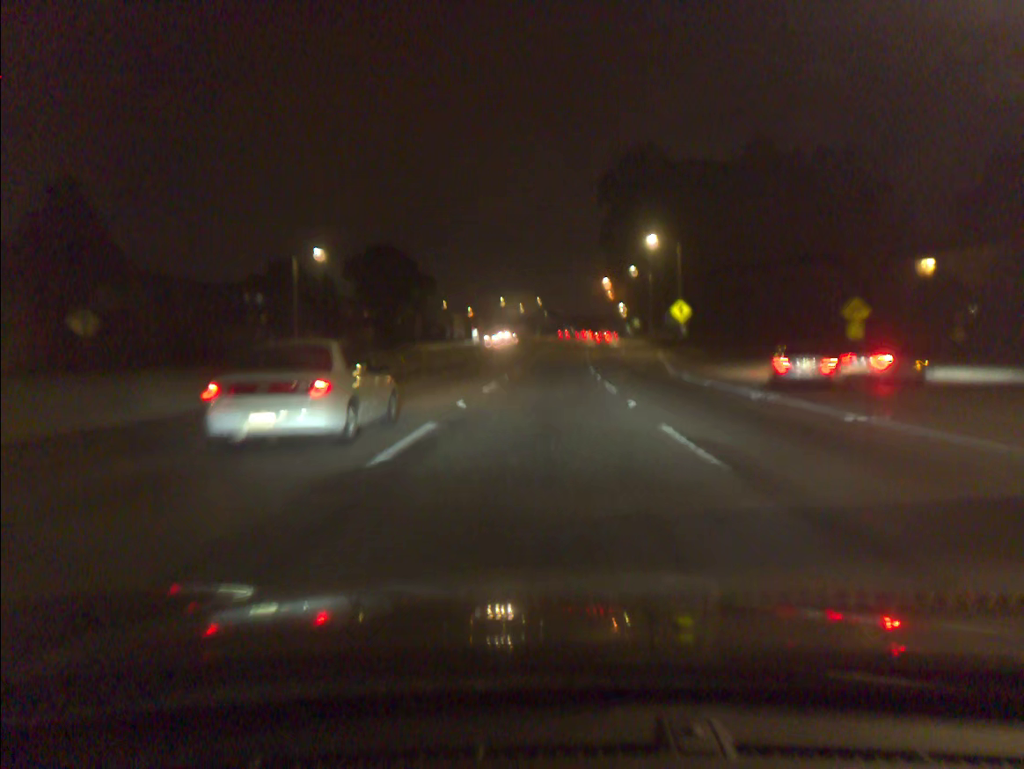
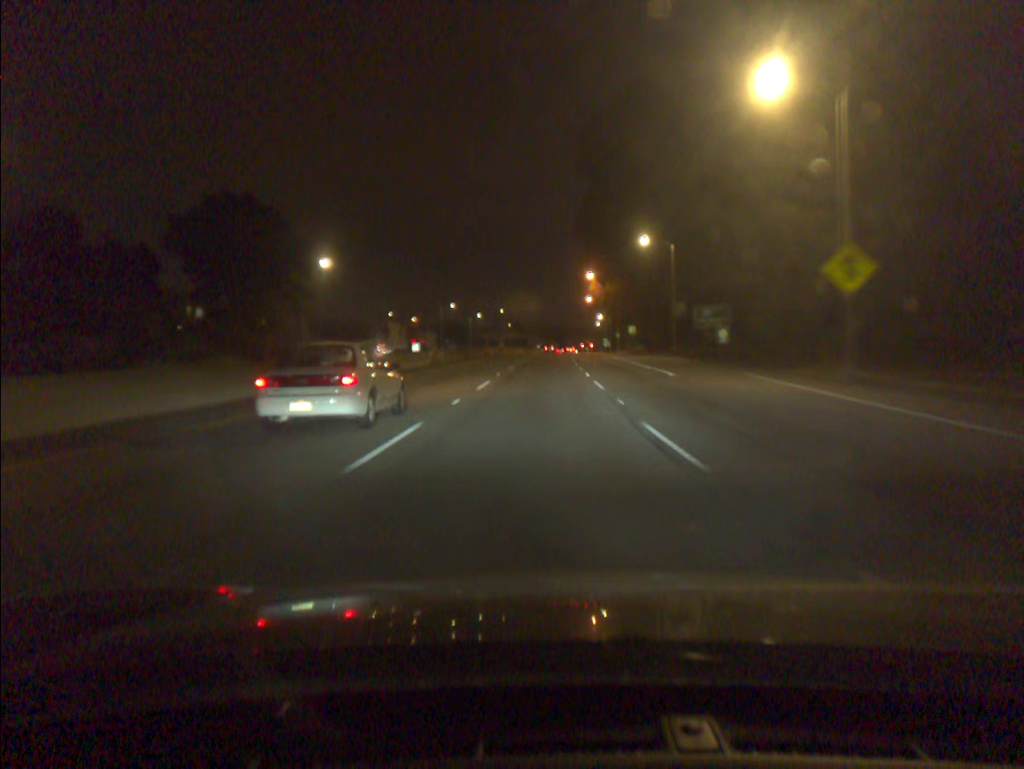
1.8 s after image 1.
(+0.9, +42.4) m; +2°
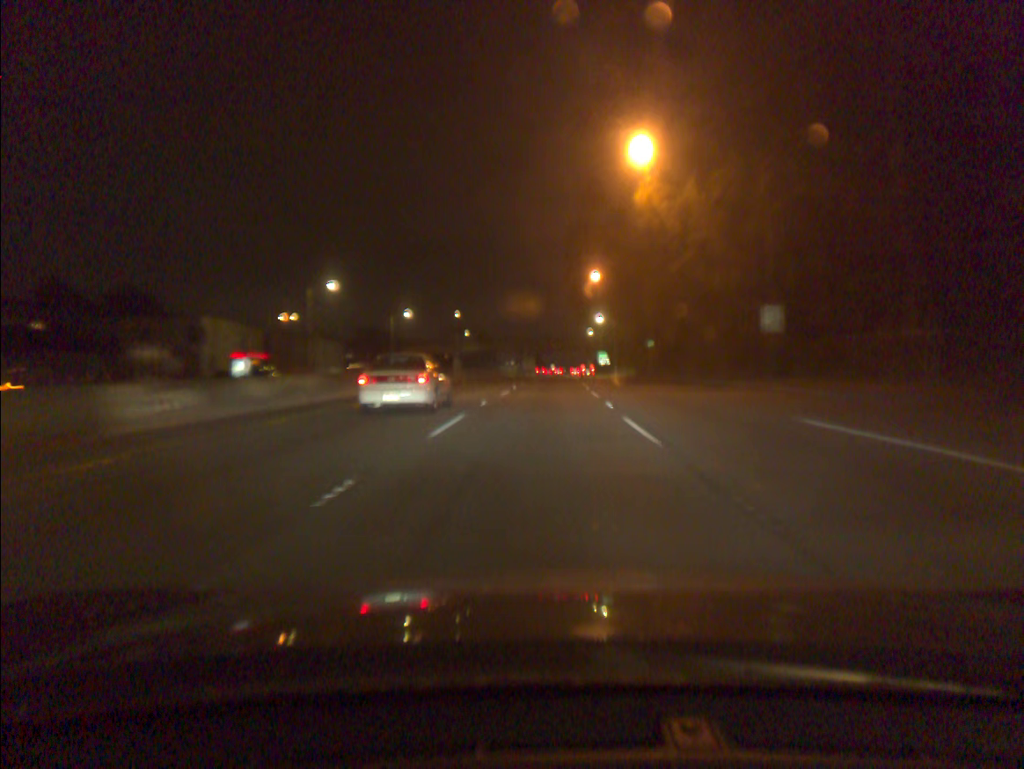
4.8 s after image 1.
(+1.1, +70.5) m; +2°
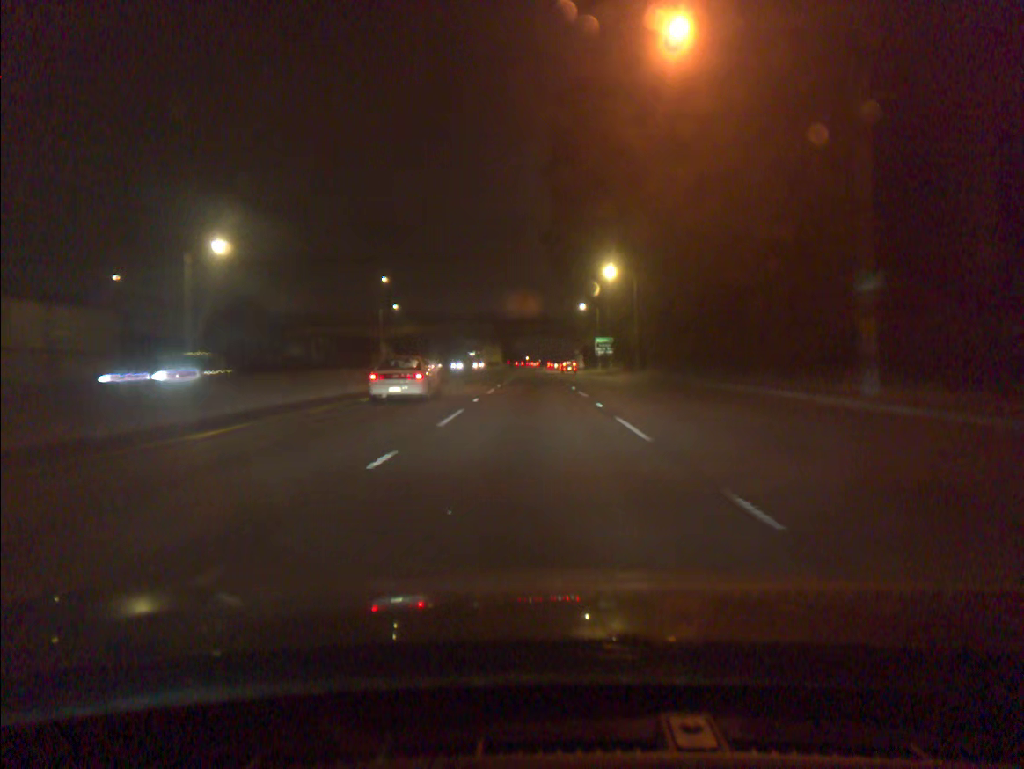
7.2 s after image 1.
(+1.0, +56.8) m; +2°
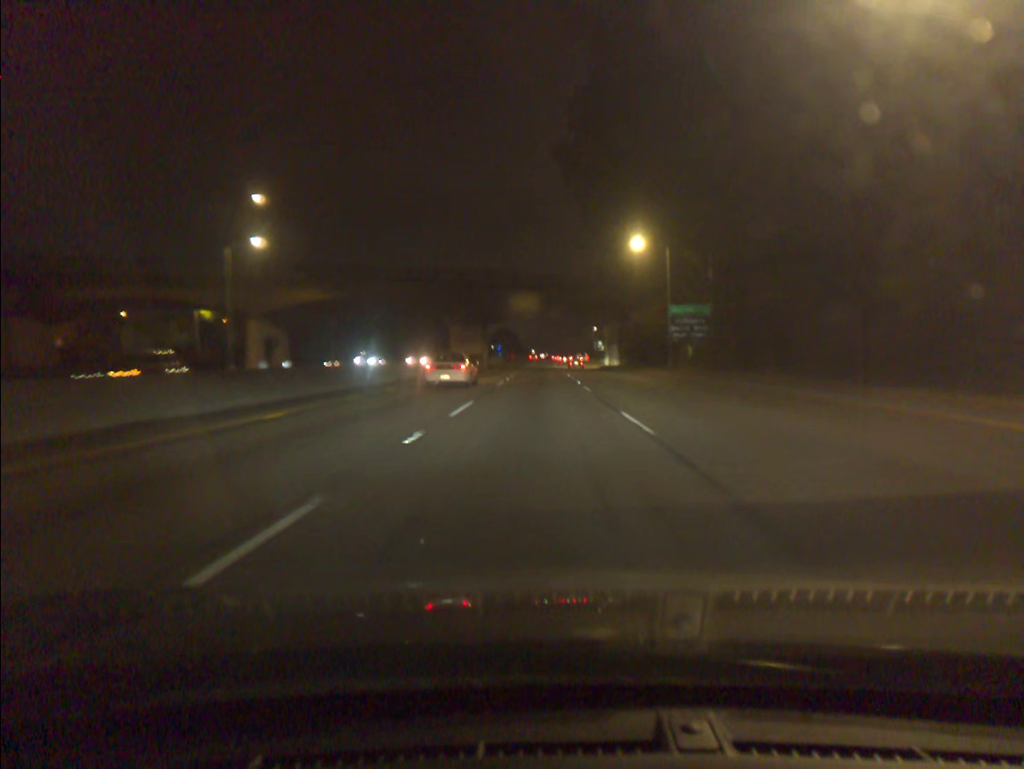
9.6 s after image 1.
(-0.3, +57.5) m; 0°
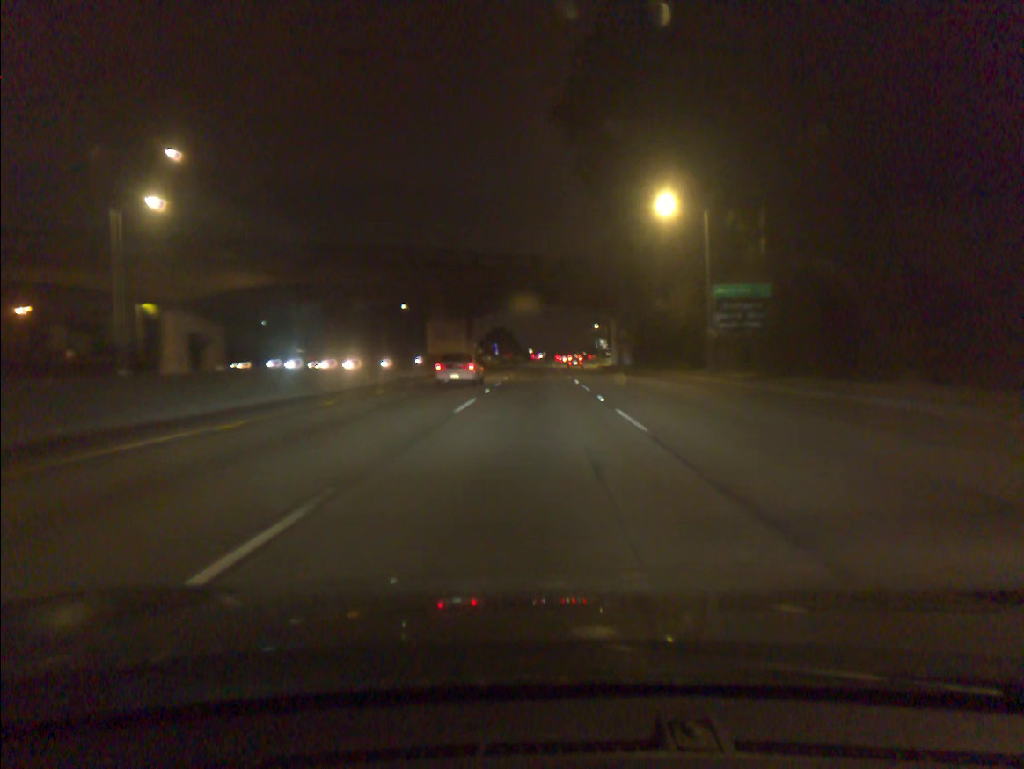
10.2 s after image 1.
(0.0, +14.4) m; 0°
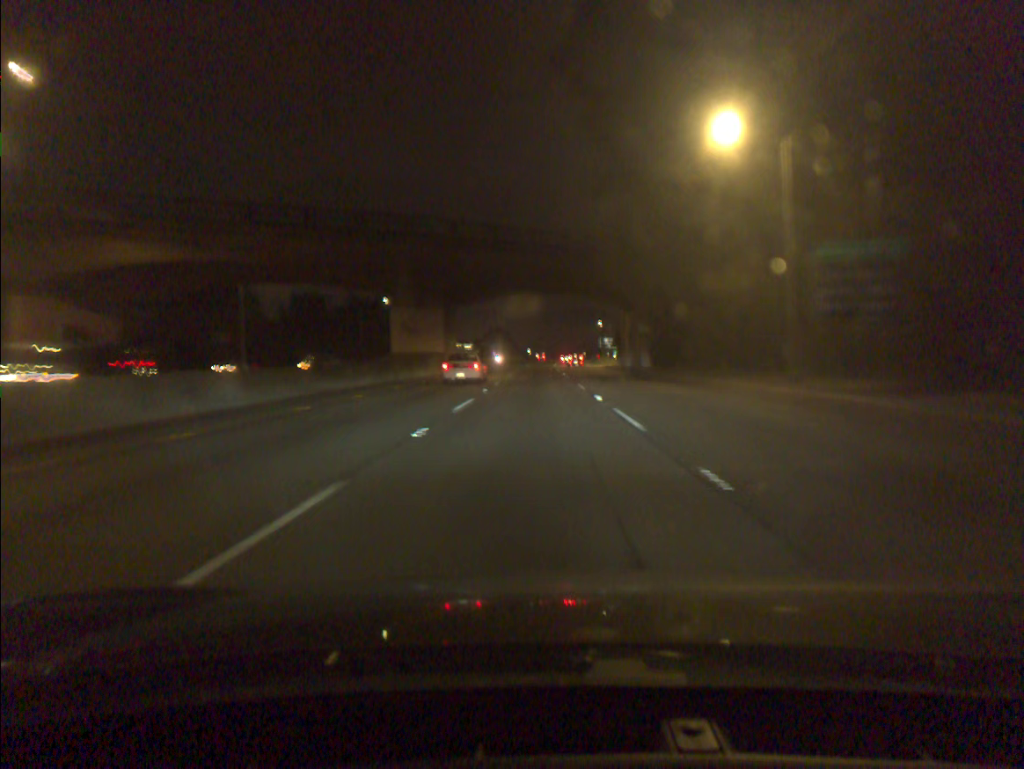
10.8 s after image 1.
(0.0, +14.3) m; 0°
